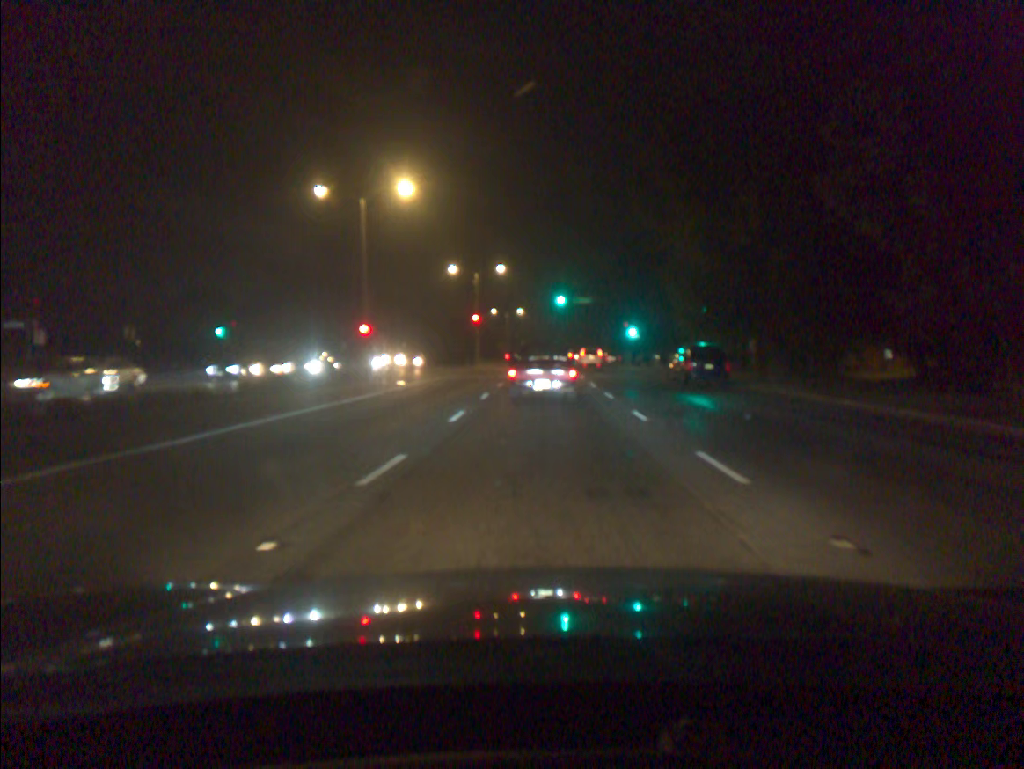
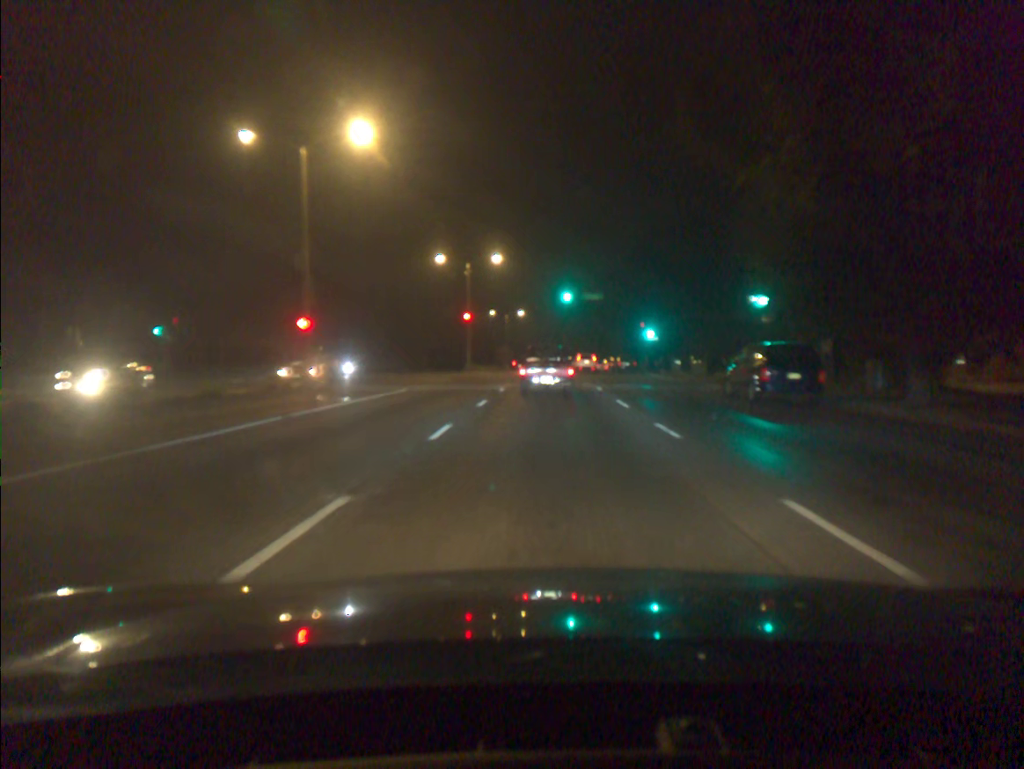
(0.0, +10.3) m; 0°
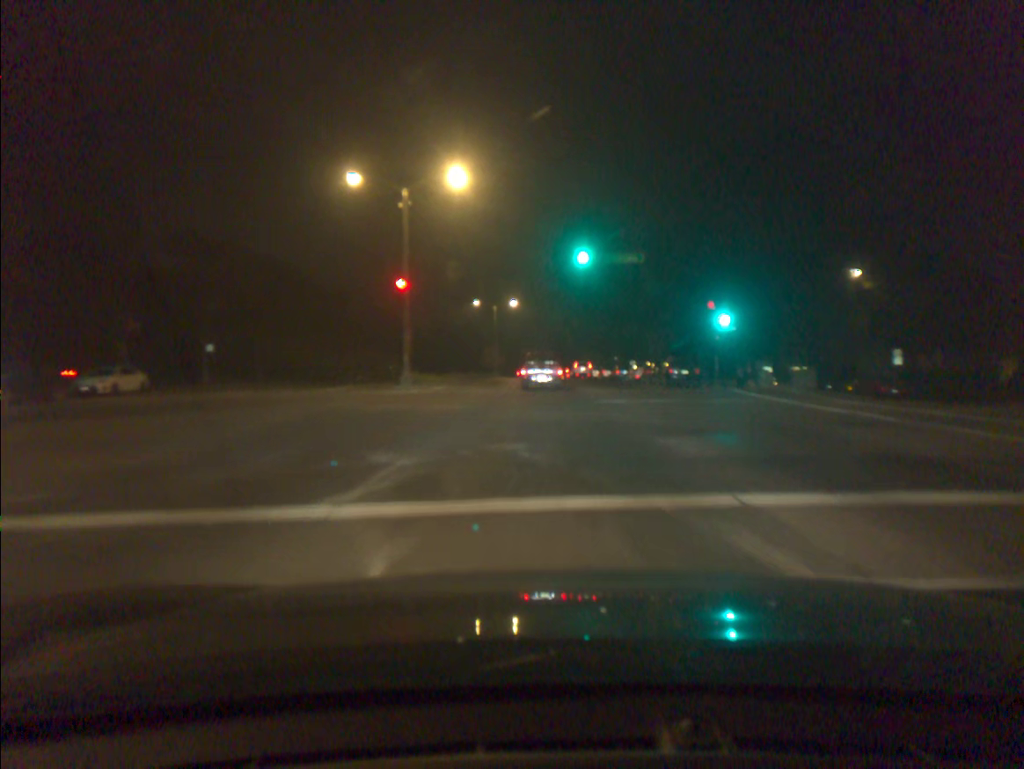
(-0.1, +26.8) m; 0°
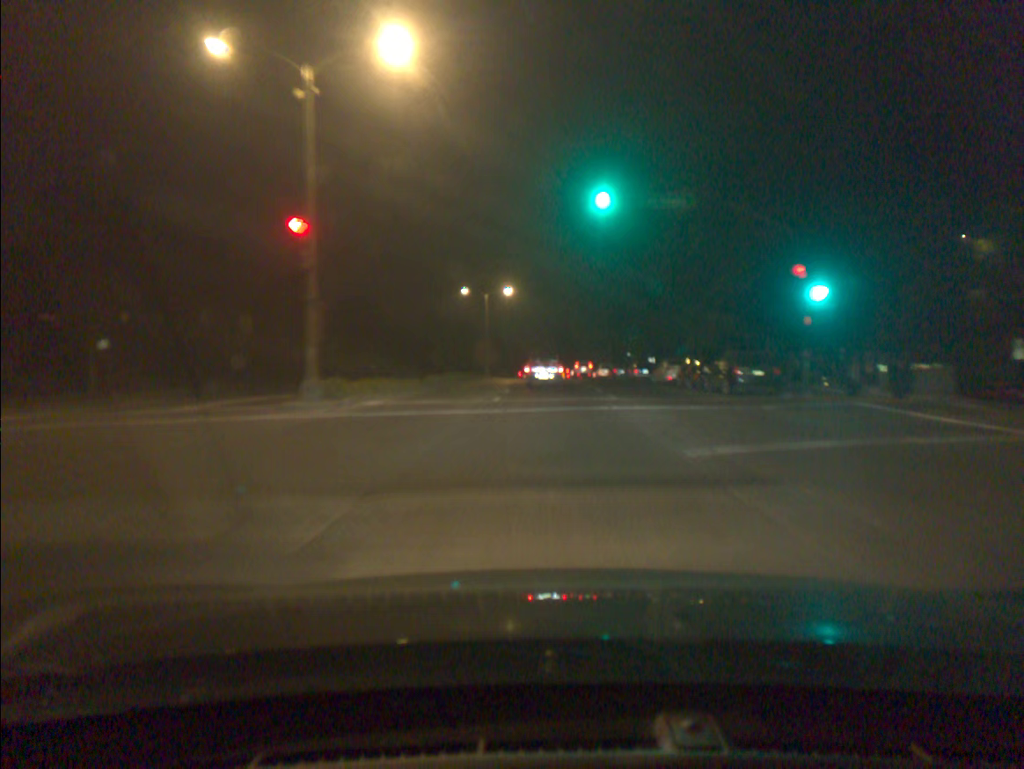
(0.0, +13.4) m; 0°
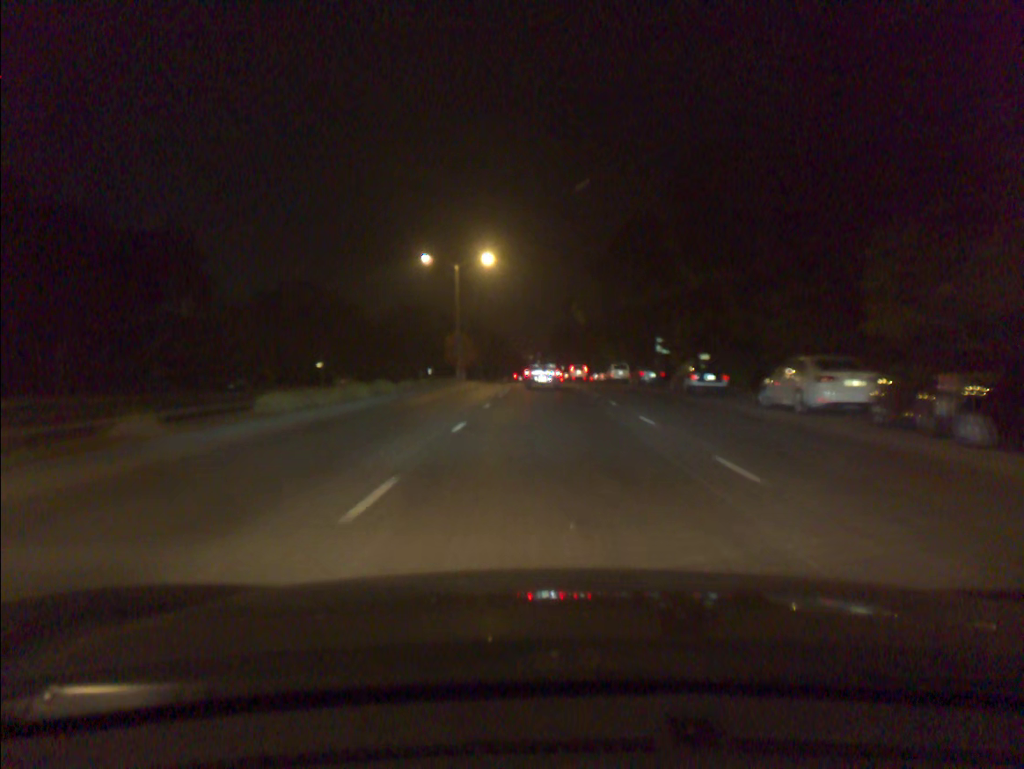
(0.0, +22.6) m; 0°
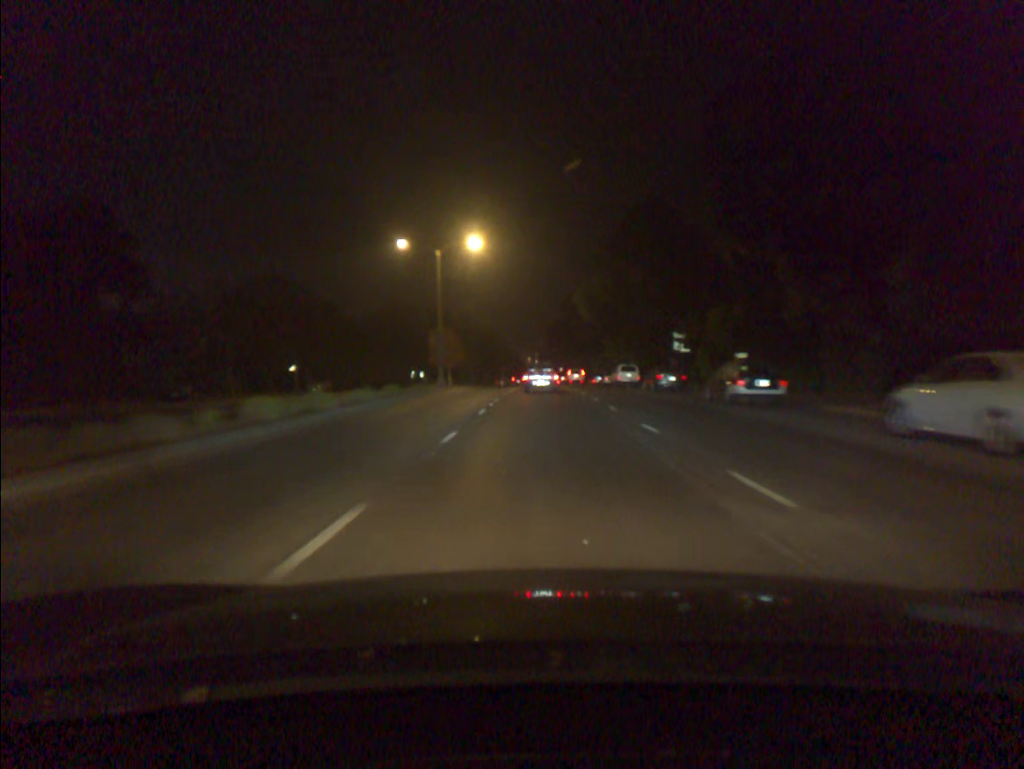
(0.0, +8.2) m; 0°
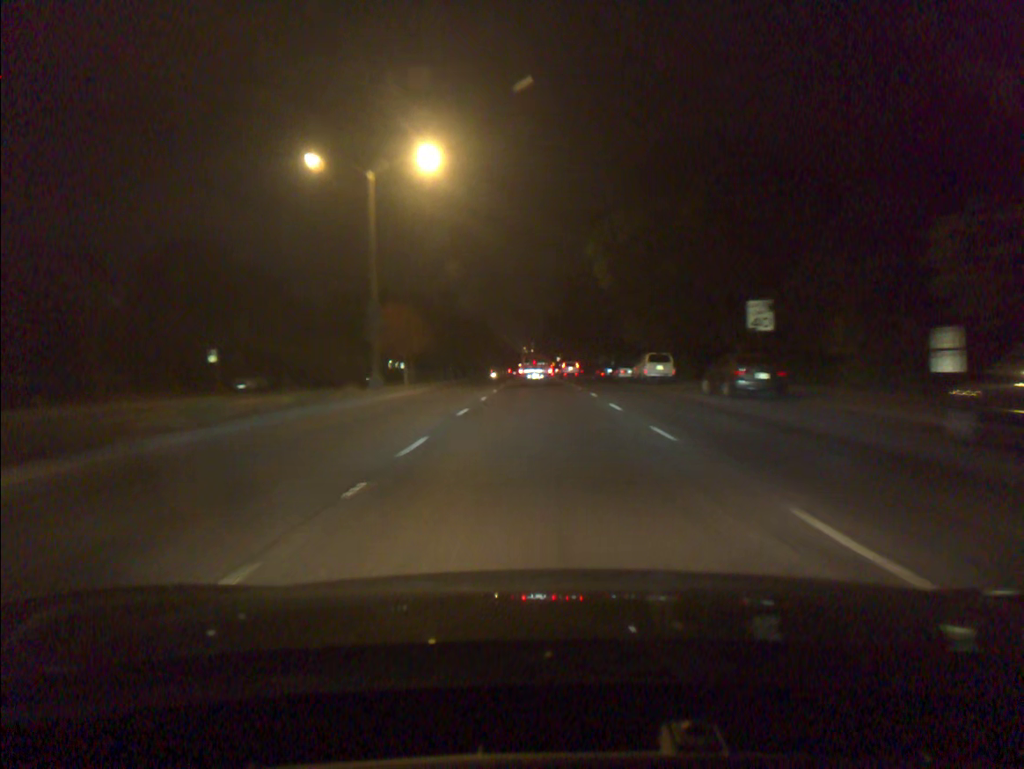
(0.0, +17.3) m; 0°
